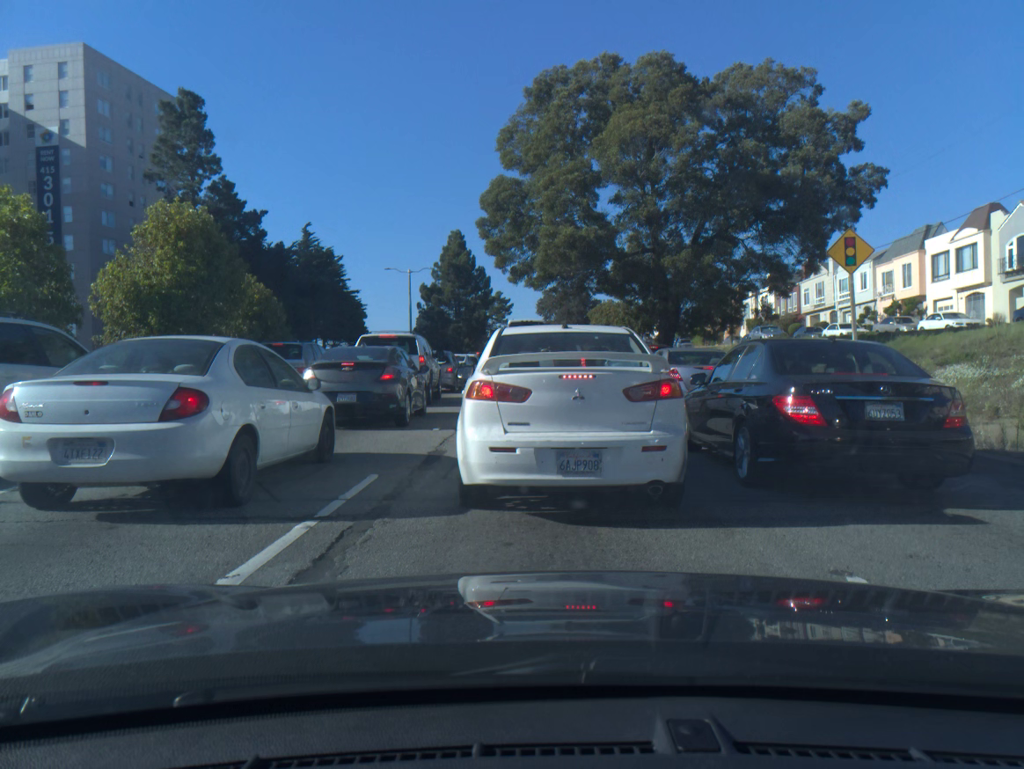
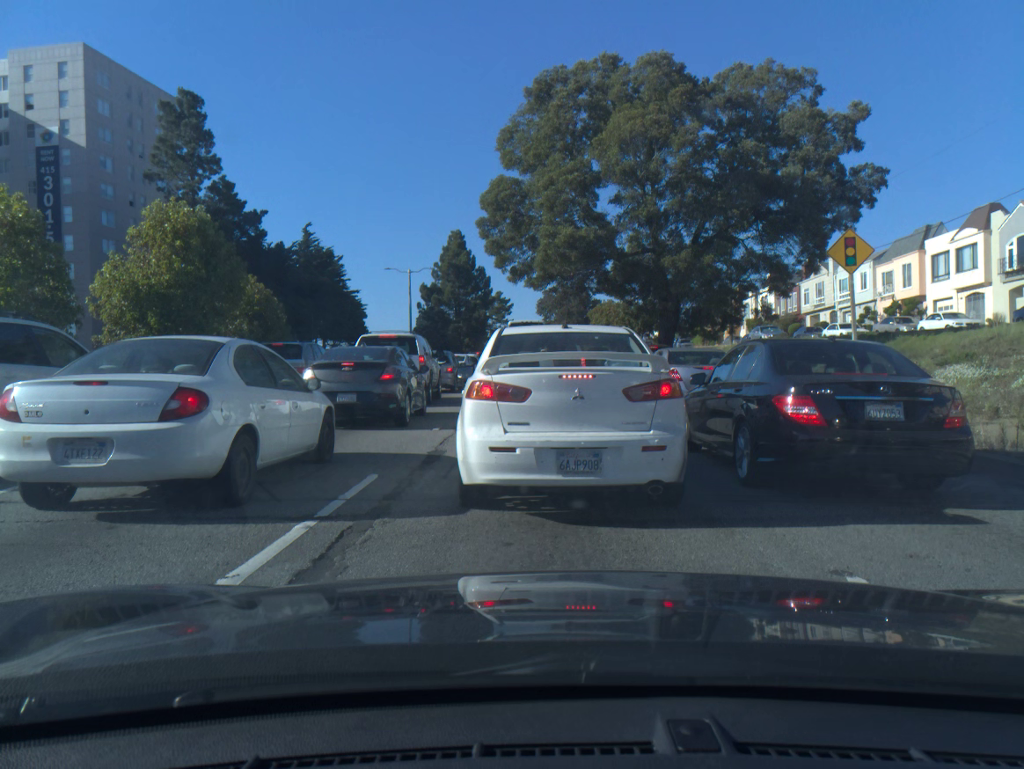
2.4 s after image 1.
(0.0, 0.0) m; 0°
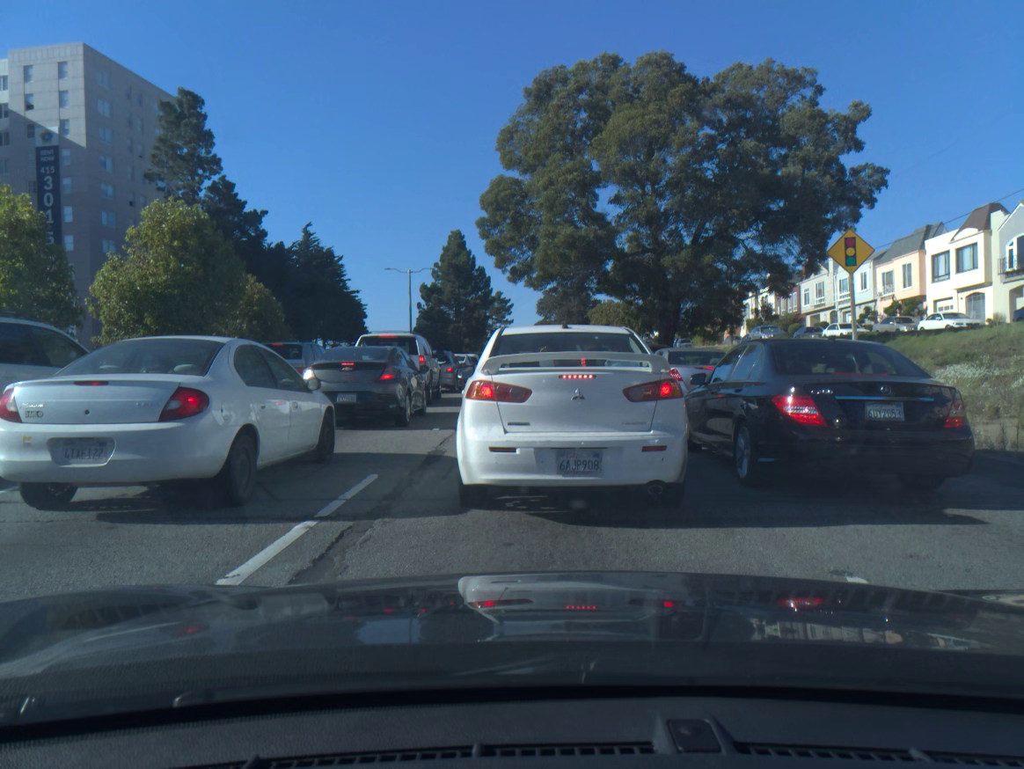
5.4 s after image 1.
(0.0, 0.0) m; 0°
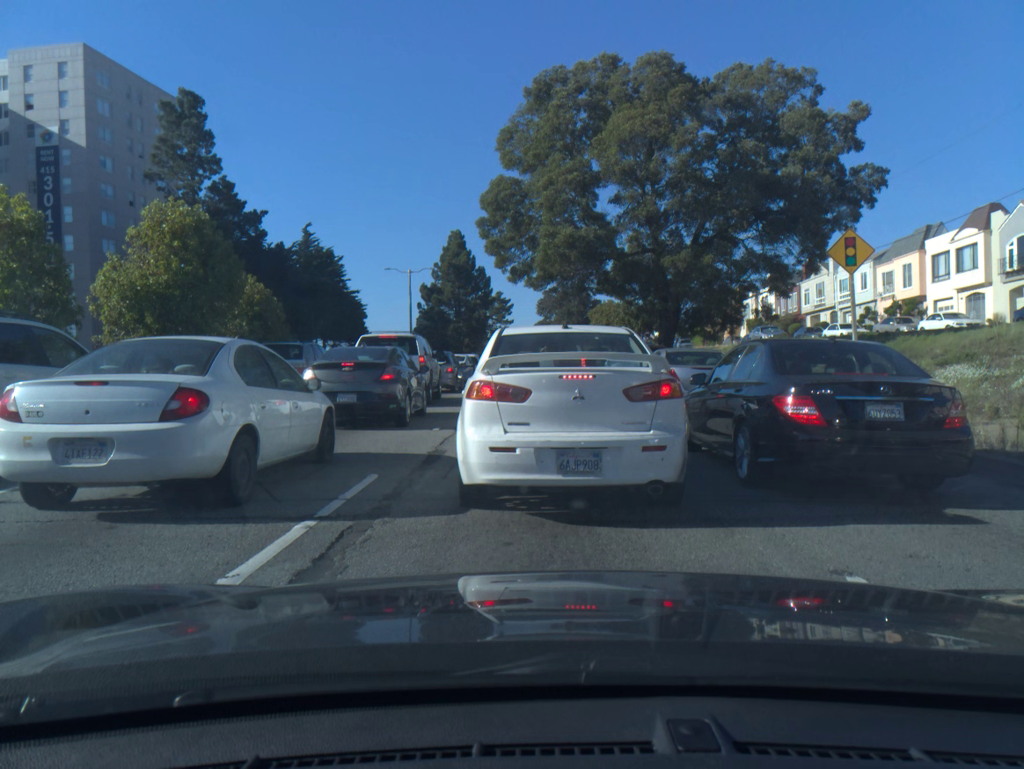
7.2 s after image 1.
(-0.1, 0.0) m; 0°
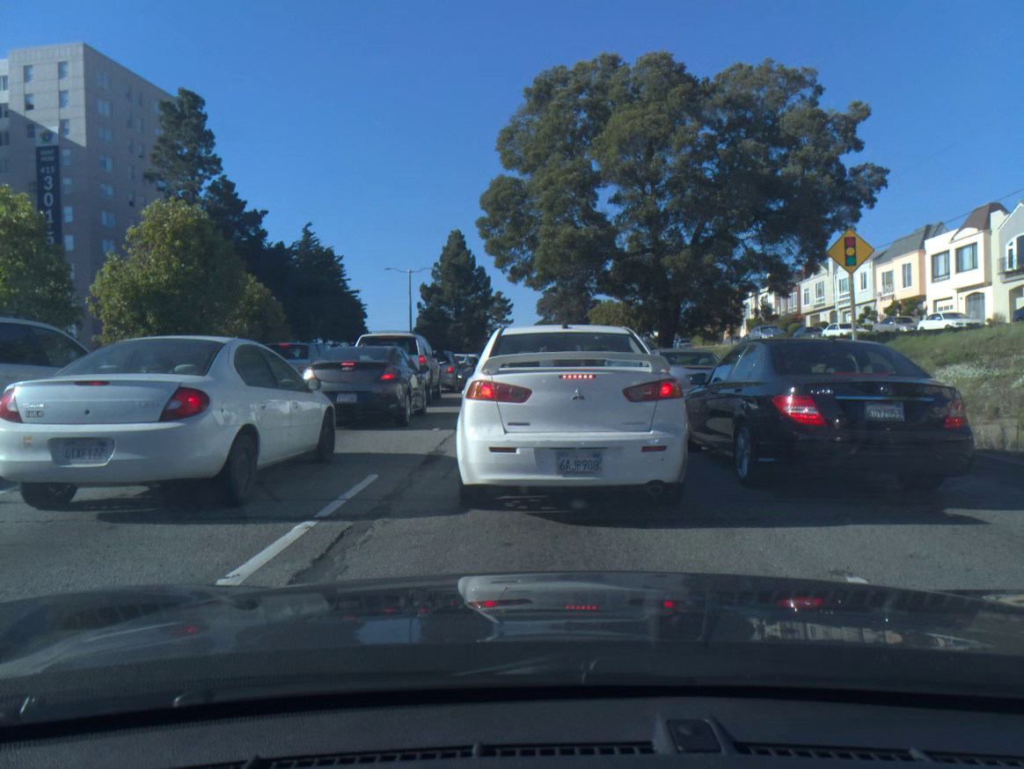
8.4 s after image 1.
(0.0, 0.0) m; 0°
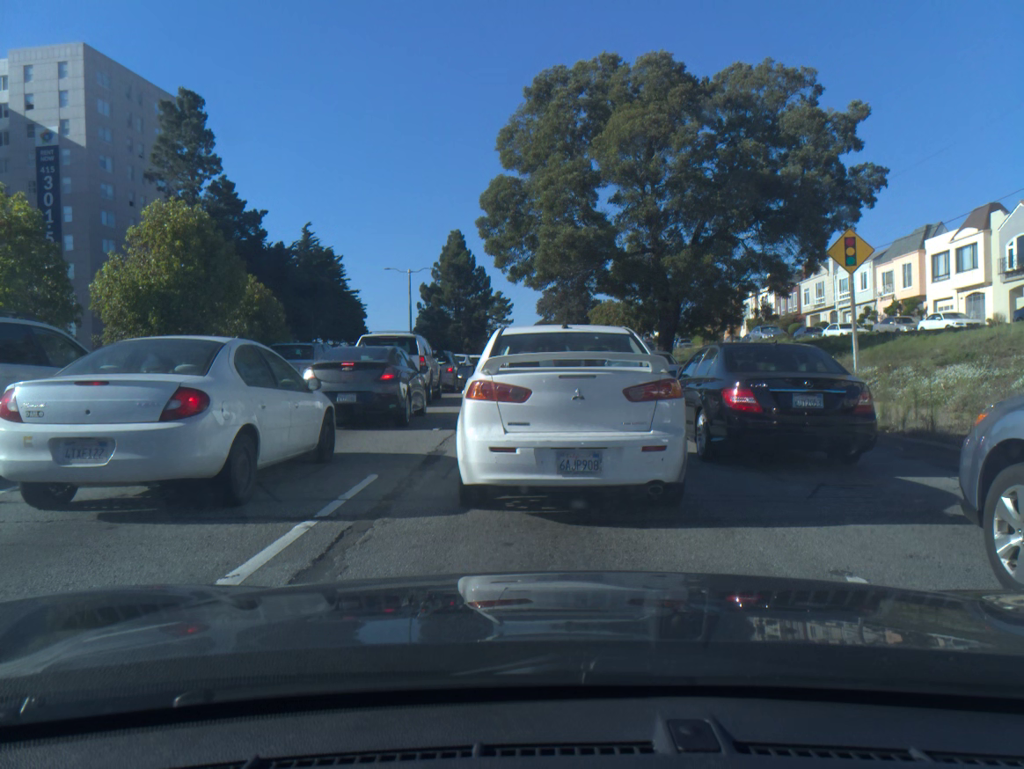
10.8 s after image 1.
(0.0, 0.0) m; 0°
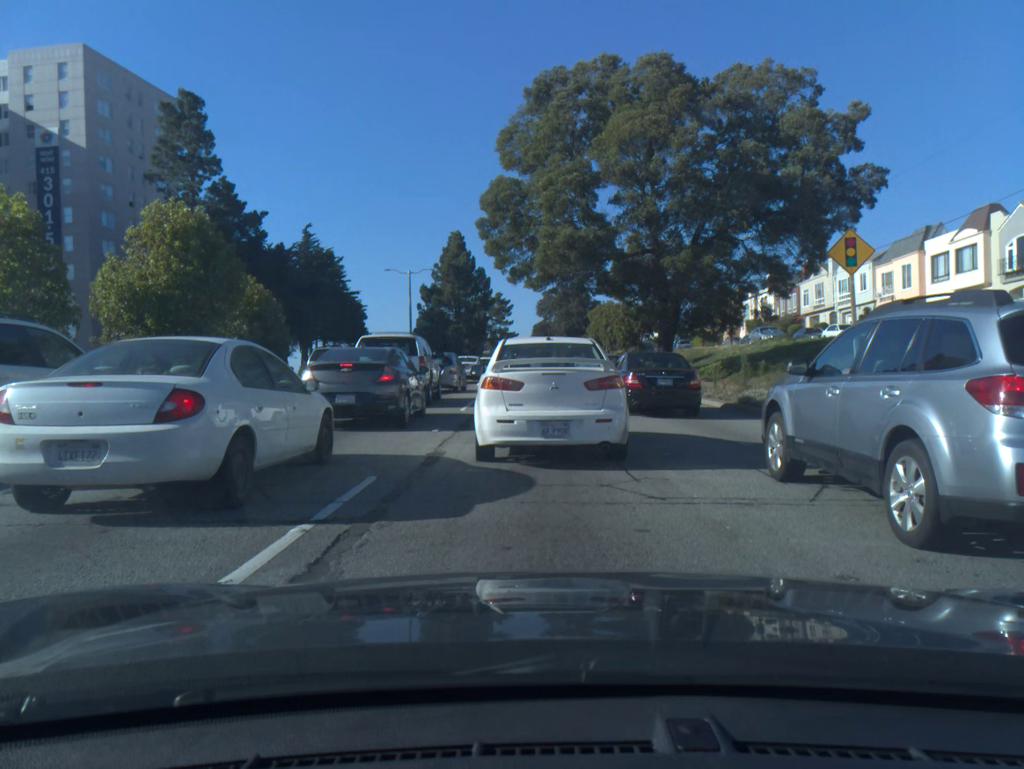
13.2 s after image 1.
(0.0, +0.1) m; 0°
